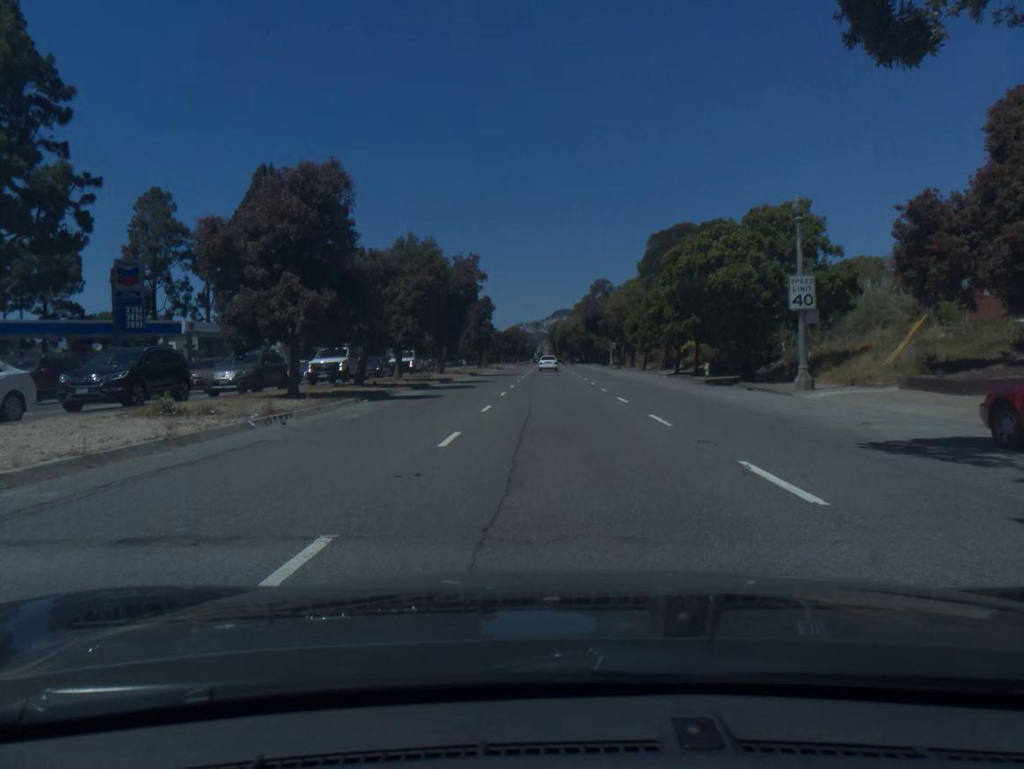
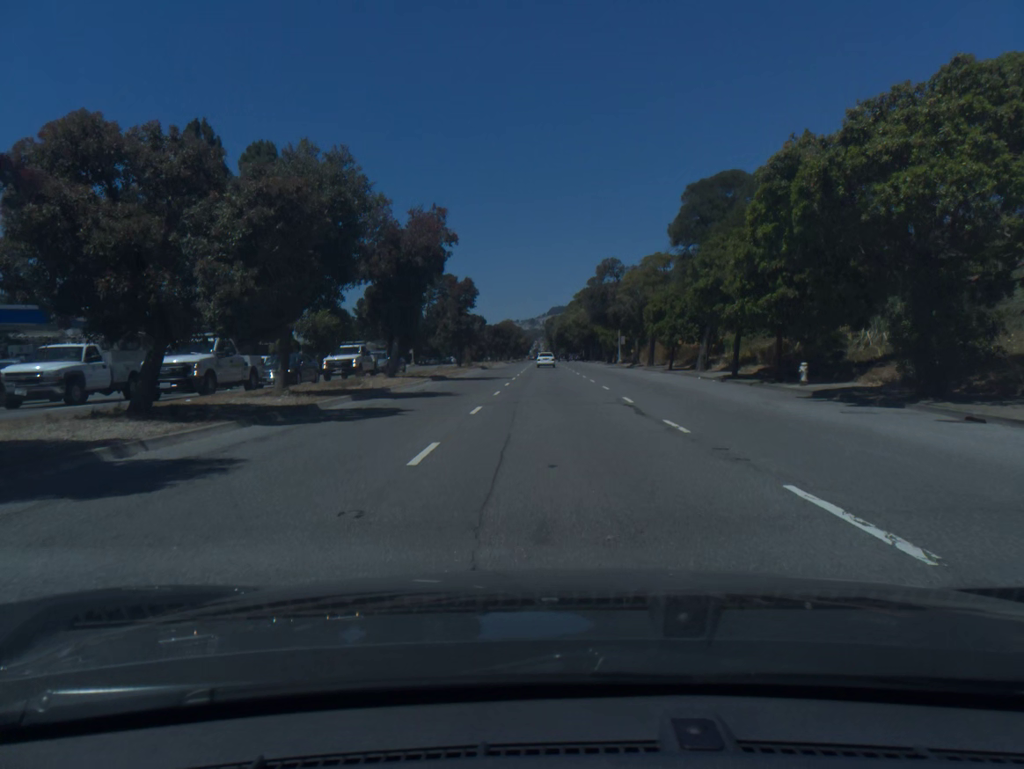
(0.0, +16.8) m; 0°
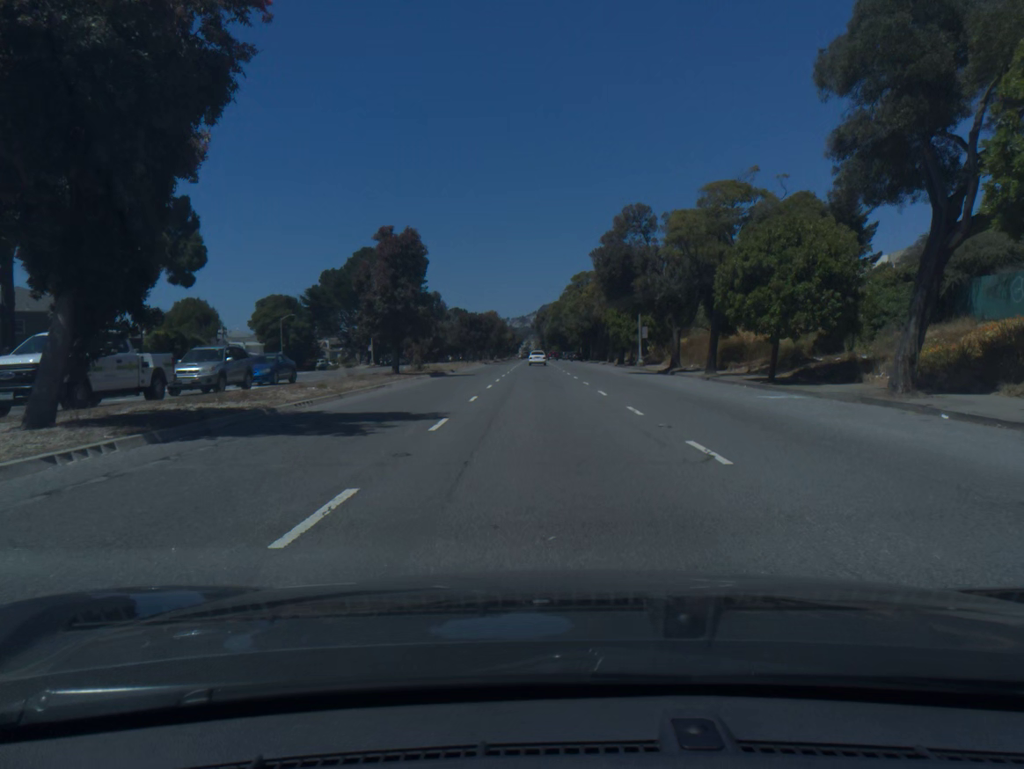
(+0.2, +25.9) m; +1°
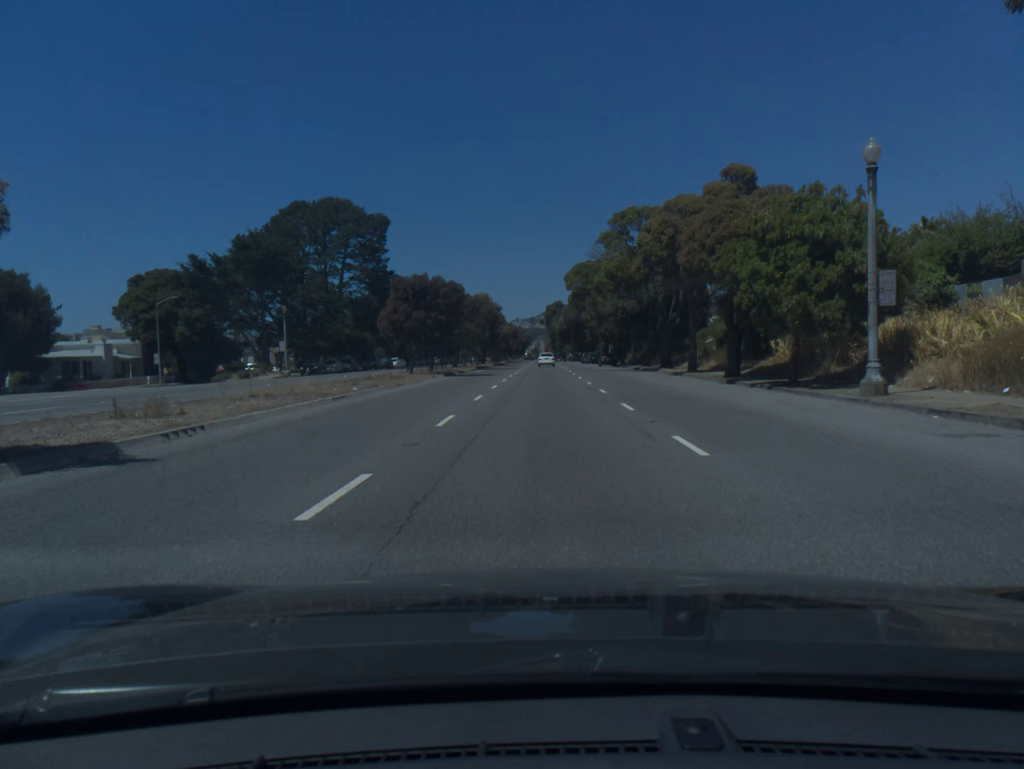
(-0.2, +43.0) m; -1°
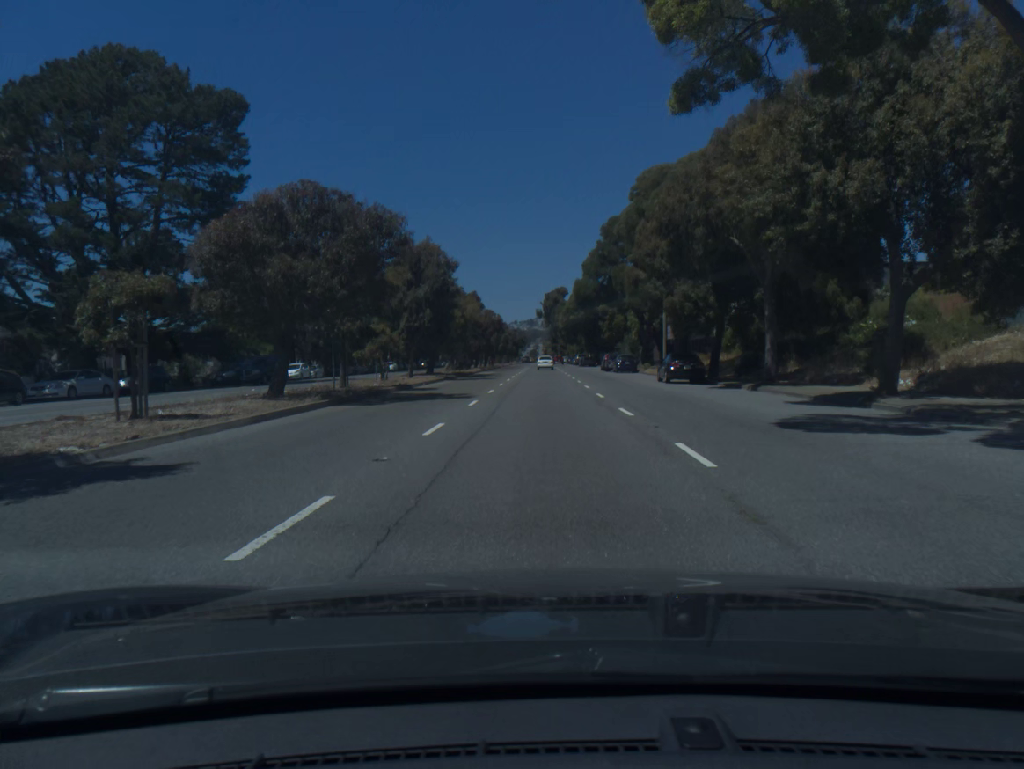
(+0.2, +45.1) m; 0°
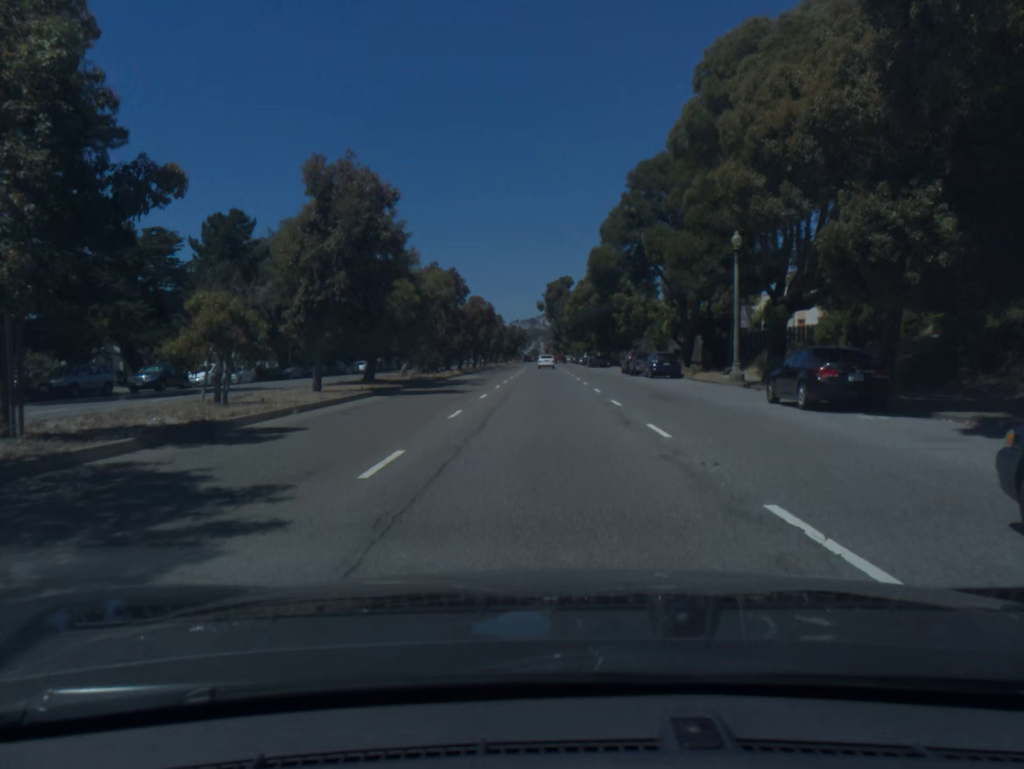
(0.0, +19.1) m; 0°
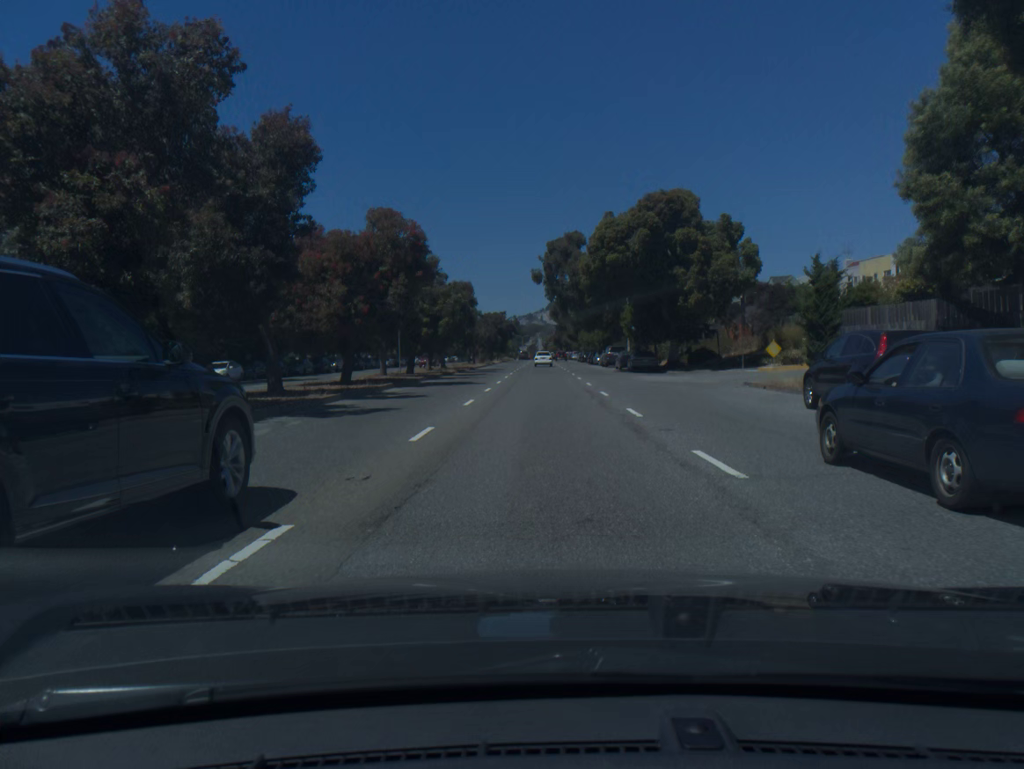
(0.0, +40.8) m; 0°
